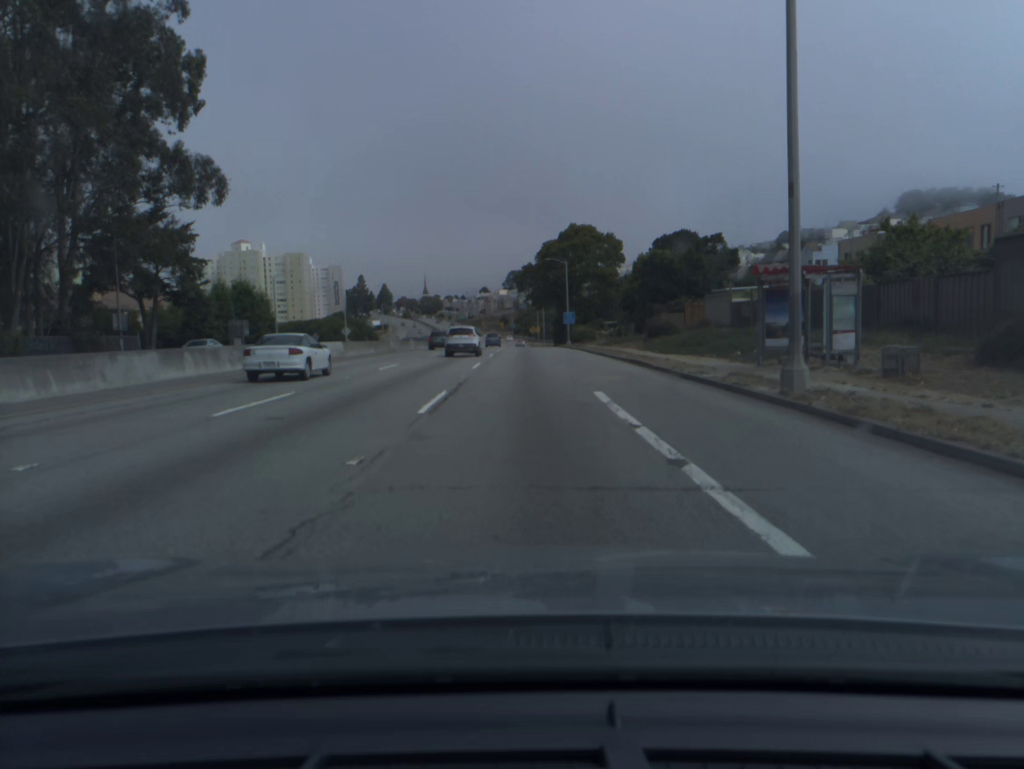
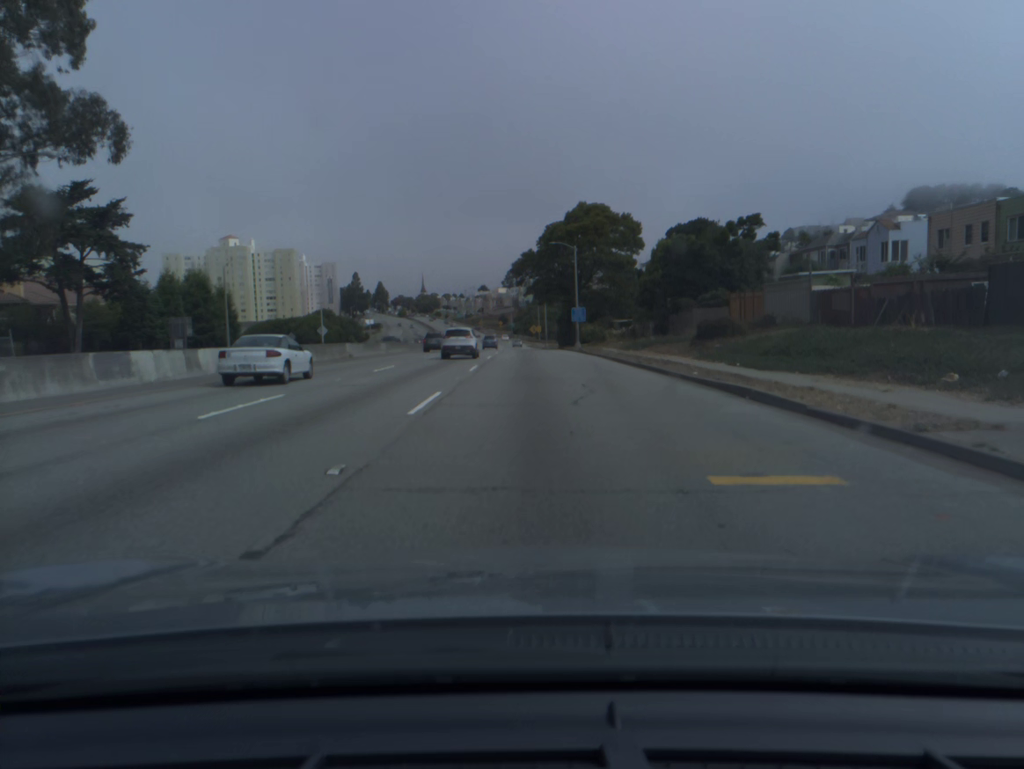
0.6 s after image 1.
(0.0, +15.4) m; 0°
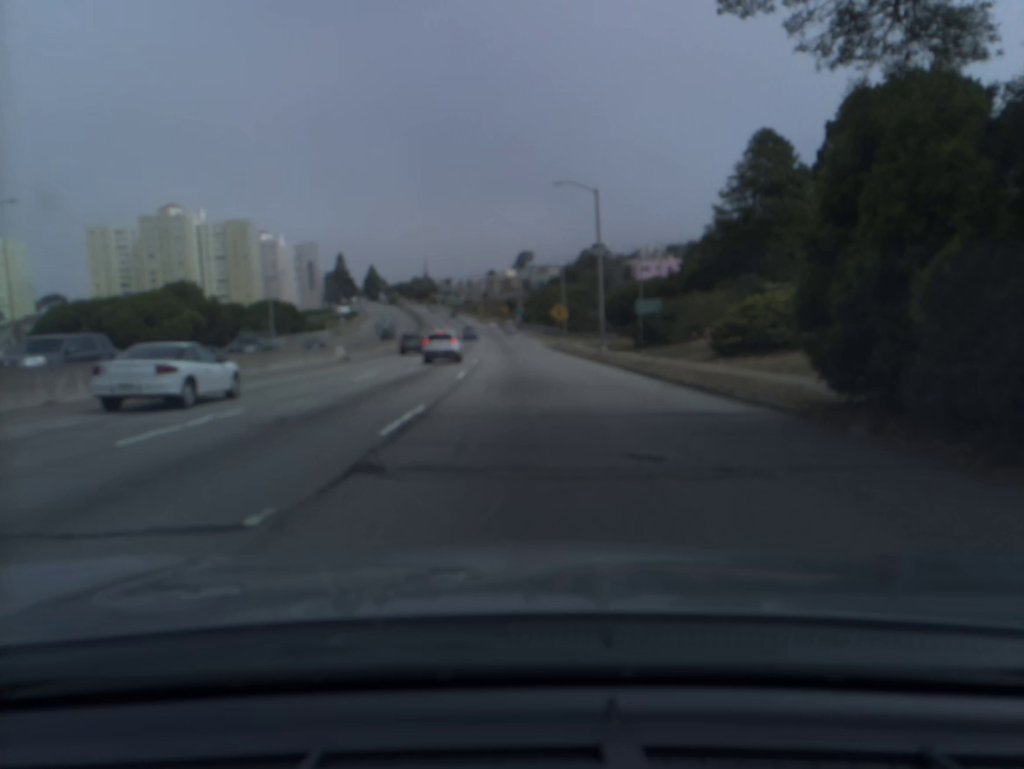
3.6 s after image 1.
(-0.3, +75.7) m; -1°
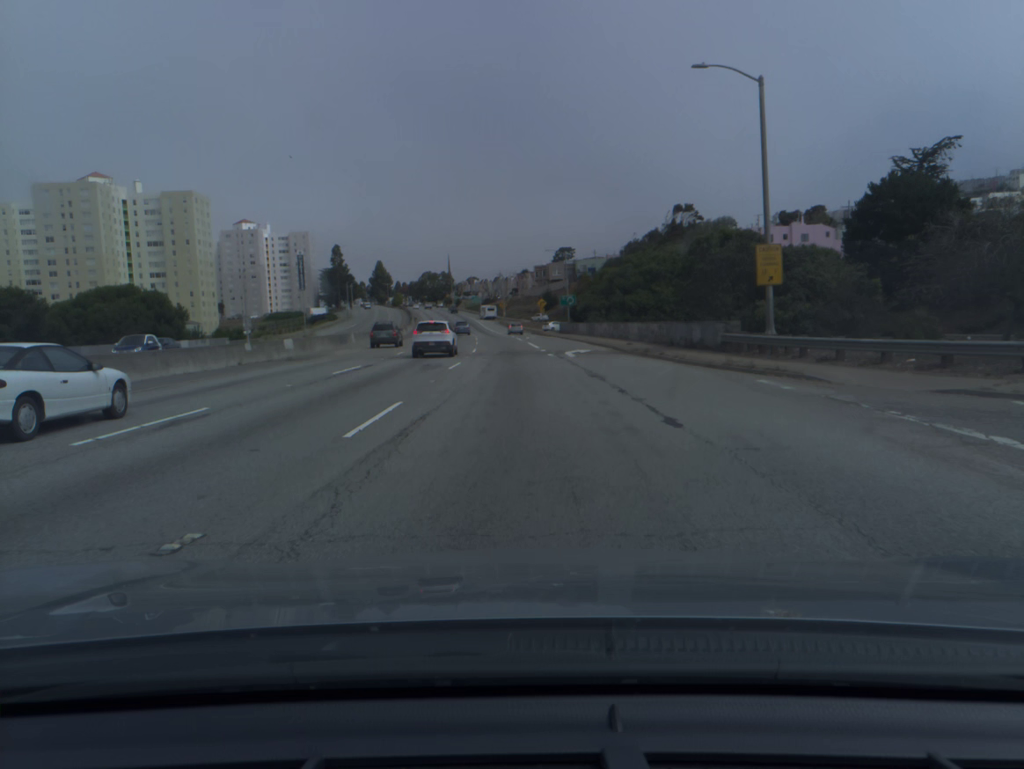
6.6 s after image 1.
(-1.6, +74.5) m; -2°
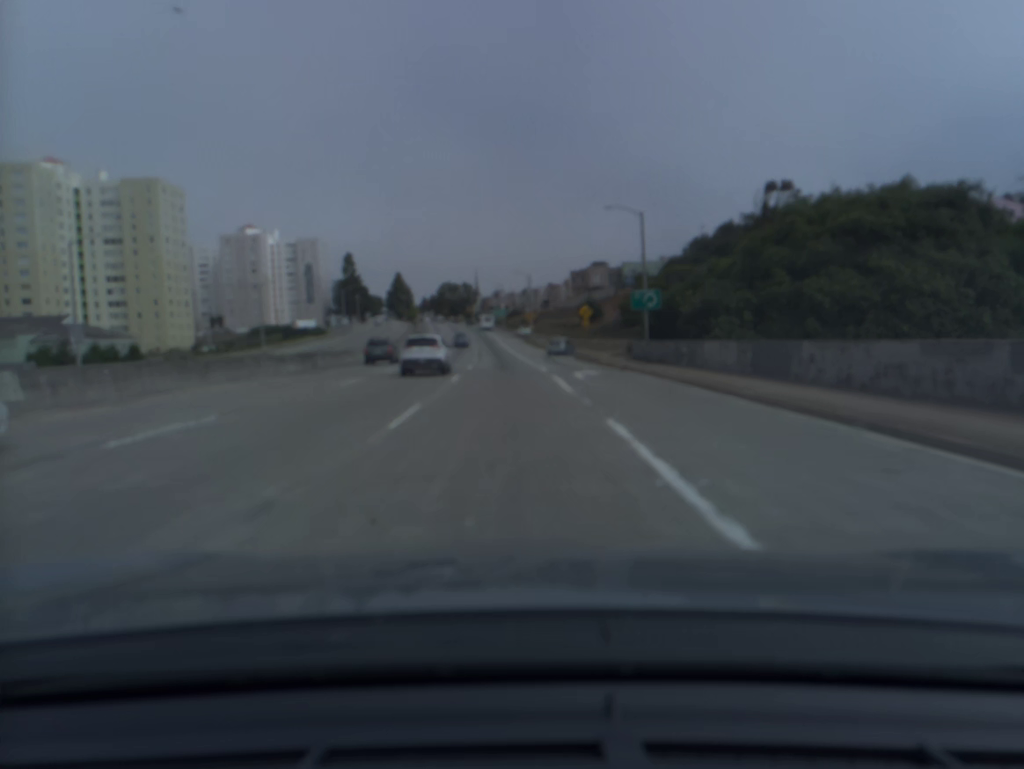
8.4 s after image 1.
(-0.8, +43.8) m; -2°
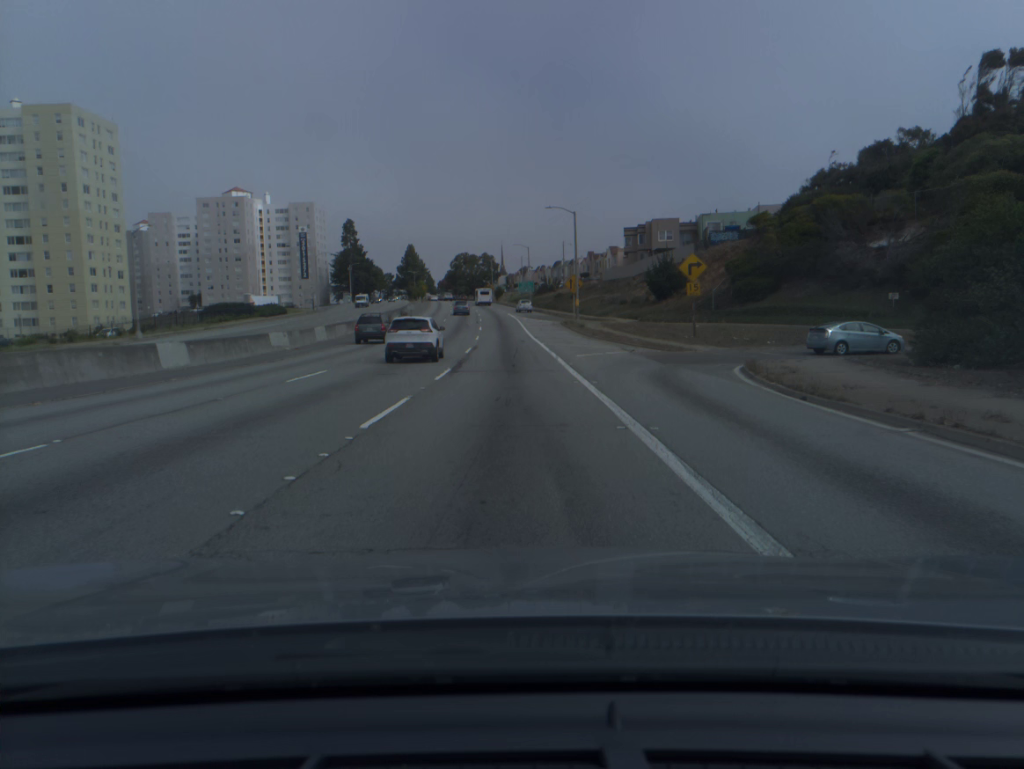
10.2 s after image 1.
(-1.0, +42.6) m; -2°
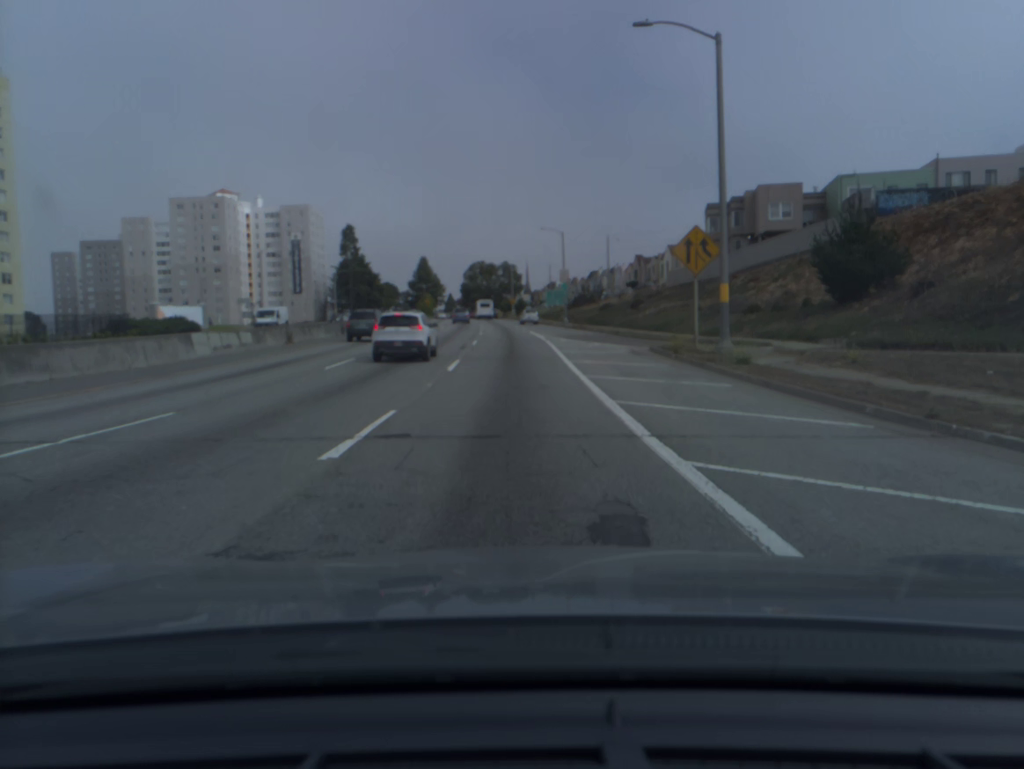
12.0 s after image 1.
(-0.7, +41.4) m; -2°
